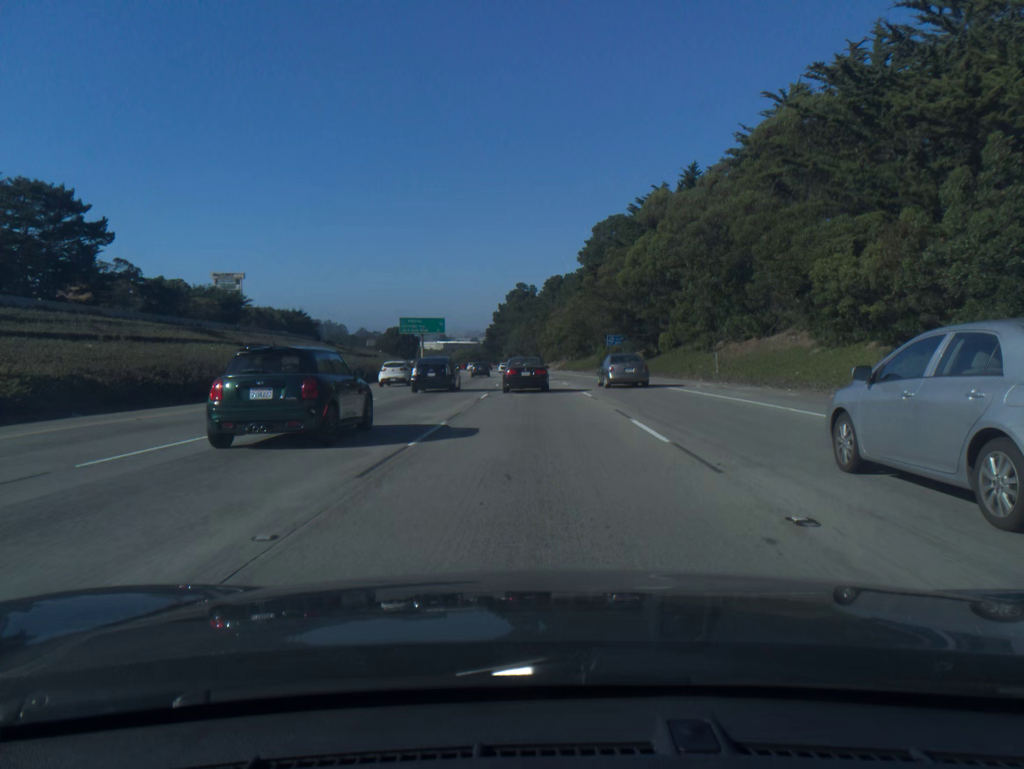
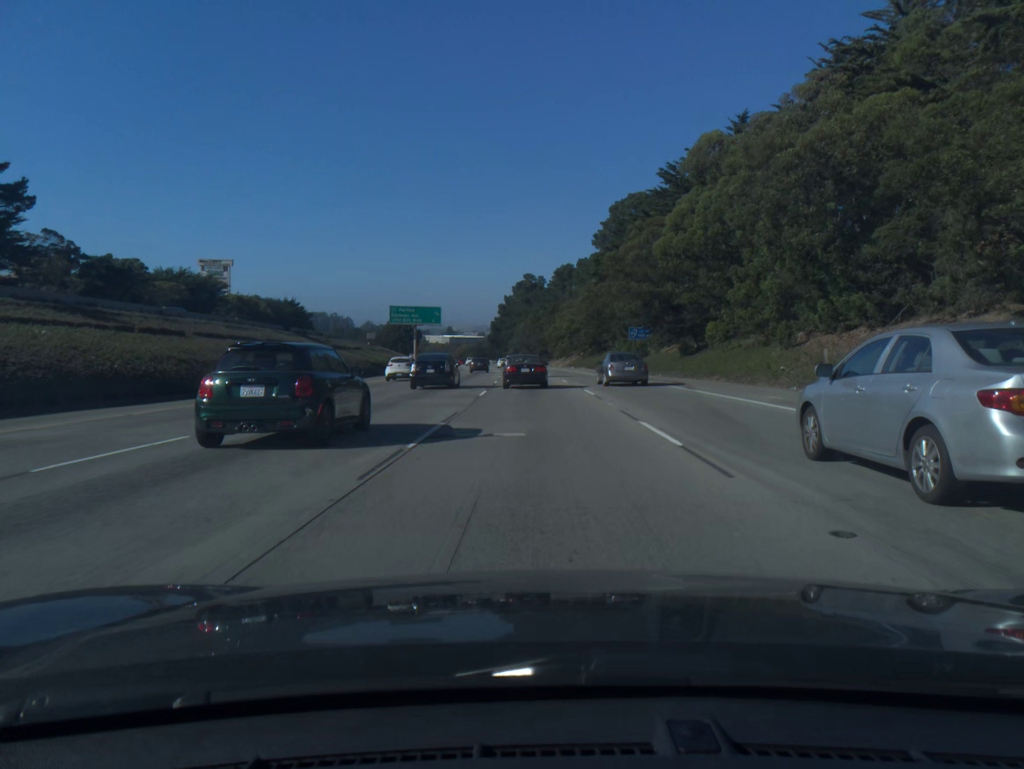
(-0.1, +15.3) m; 0°
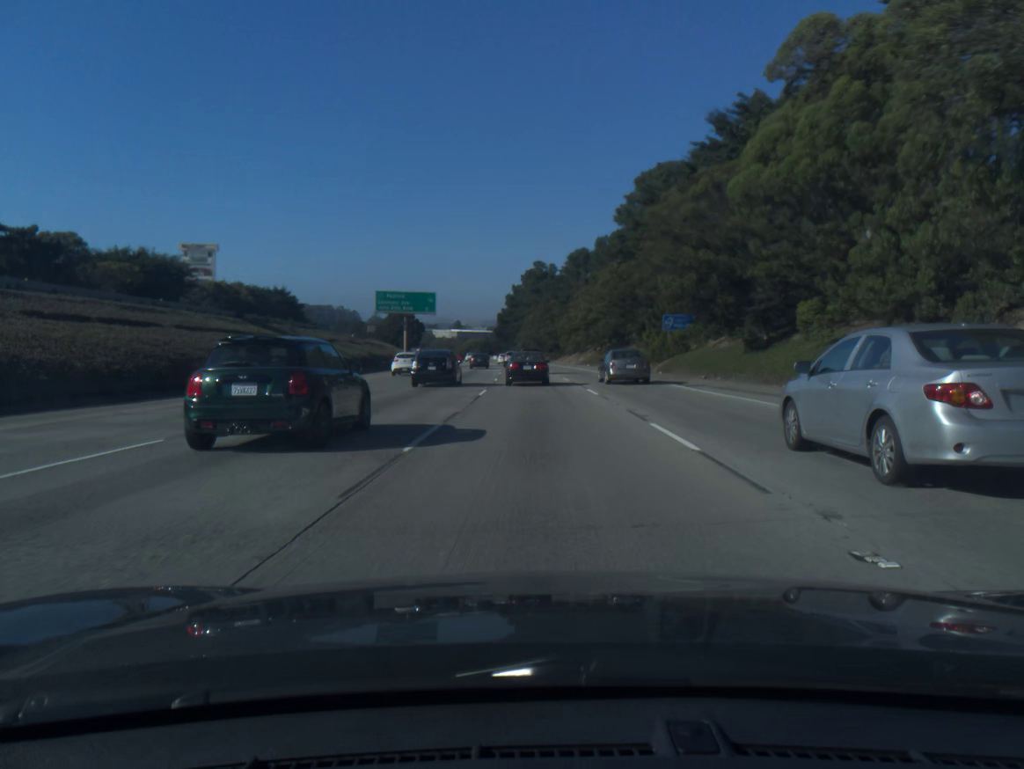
(-0.1, +15.3) m; -1°
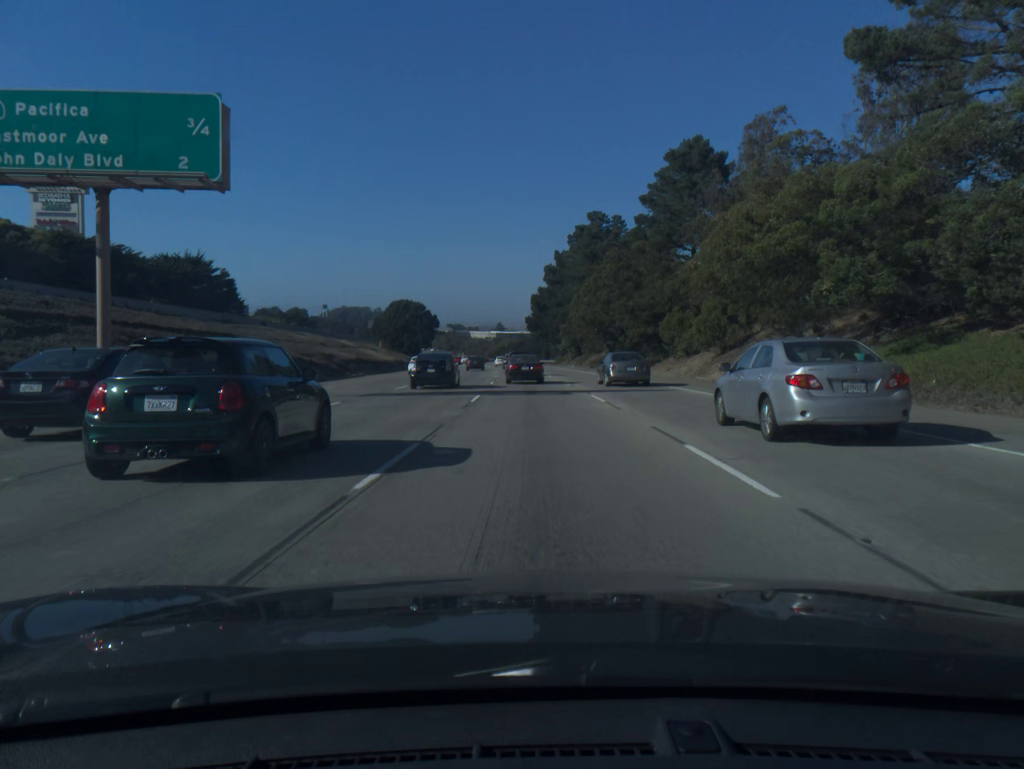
(-2.2, +75.9) m; -3°
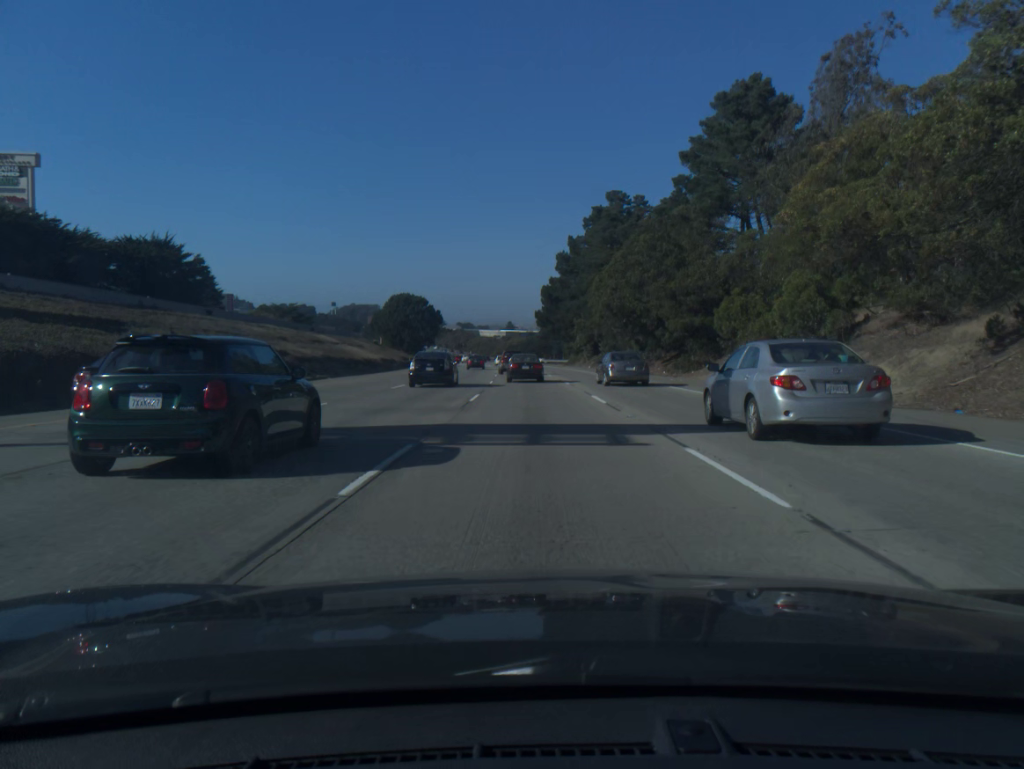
(-0.1, +15.1) m; -1°
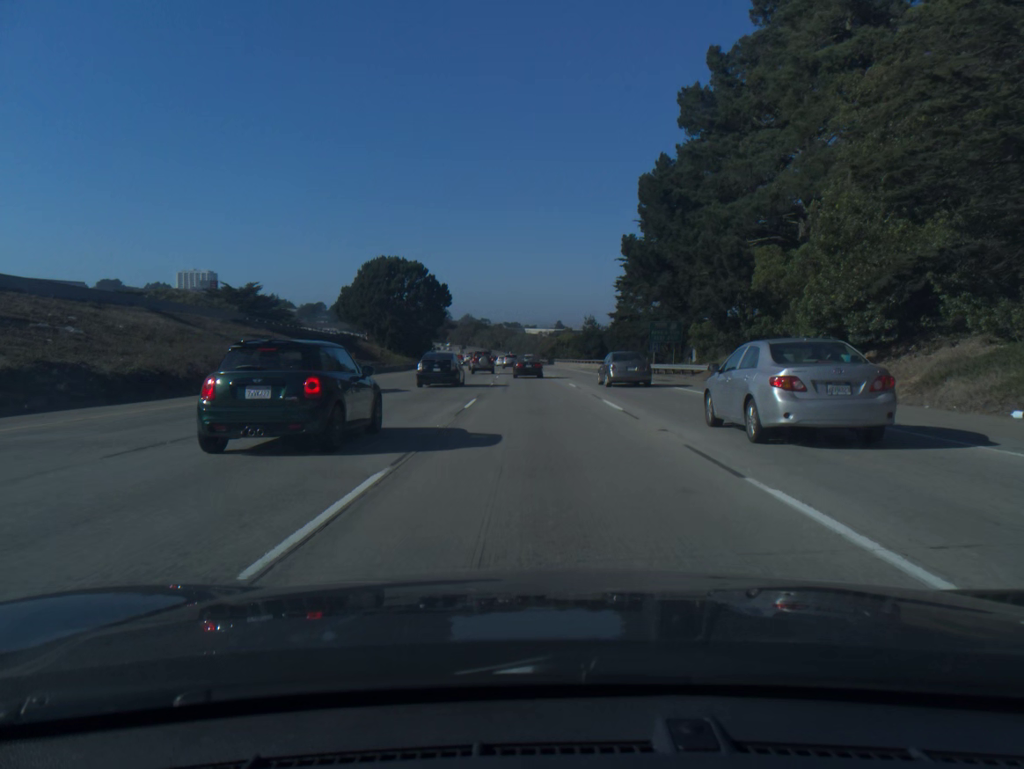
(-2.6, +75.5) m; -4°
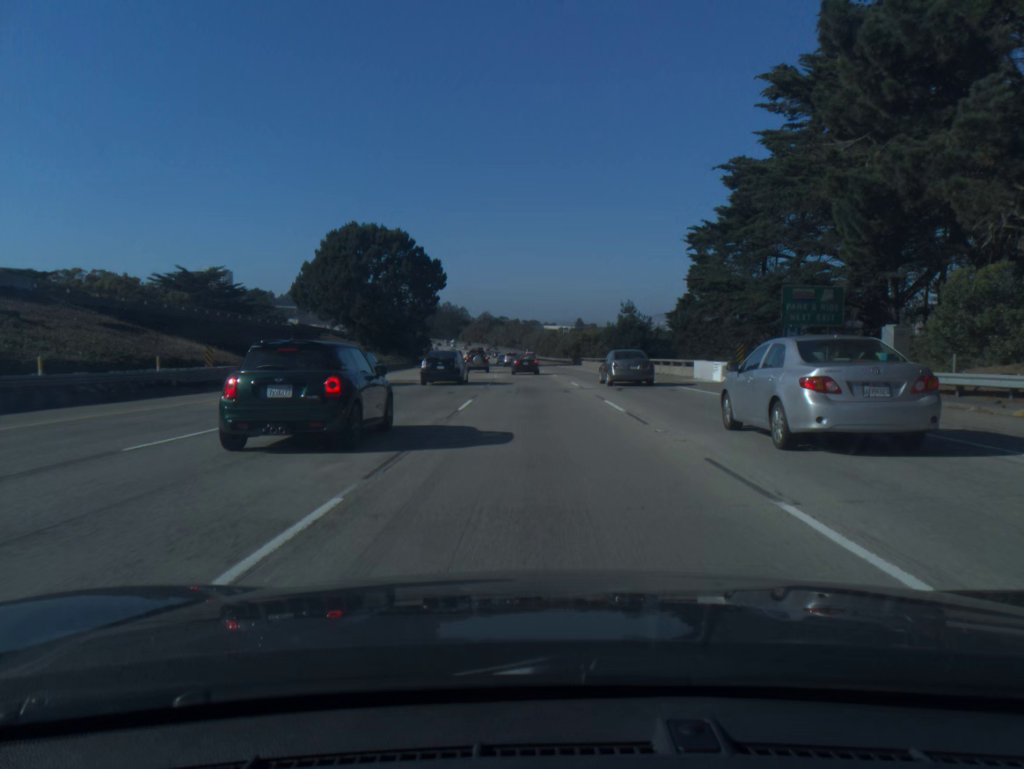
(-0.4, +30.7) m; -1°
